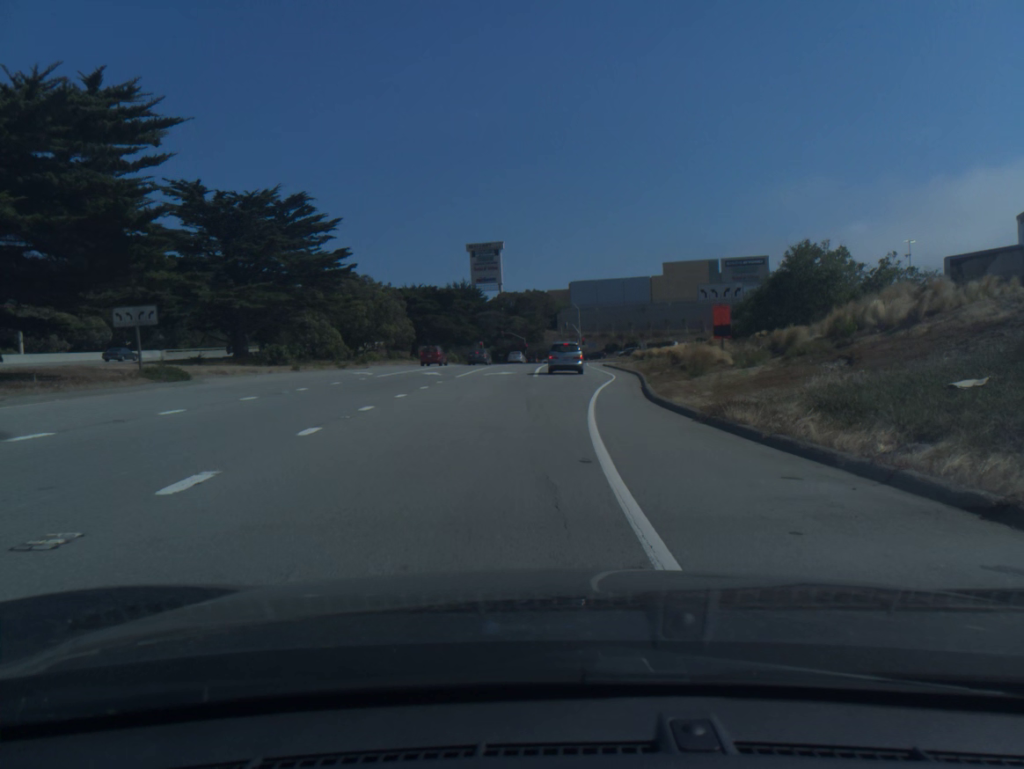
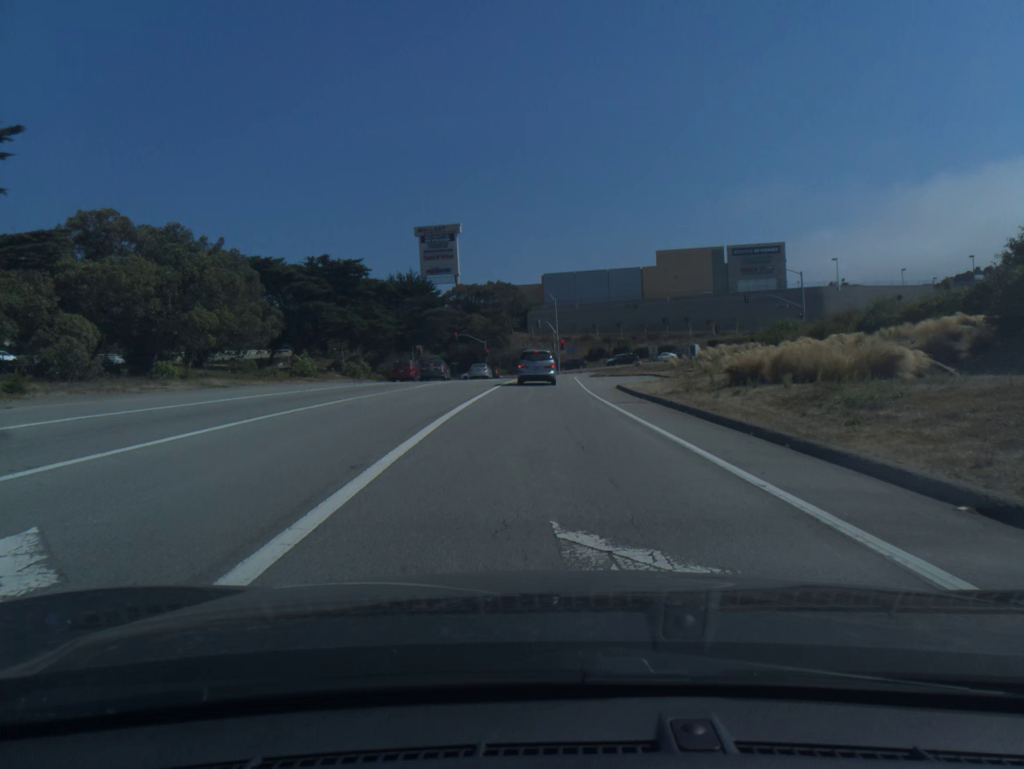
(+1.1, +37.9) m; +2°
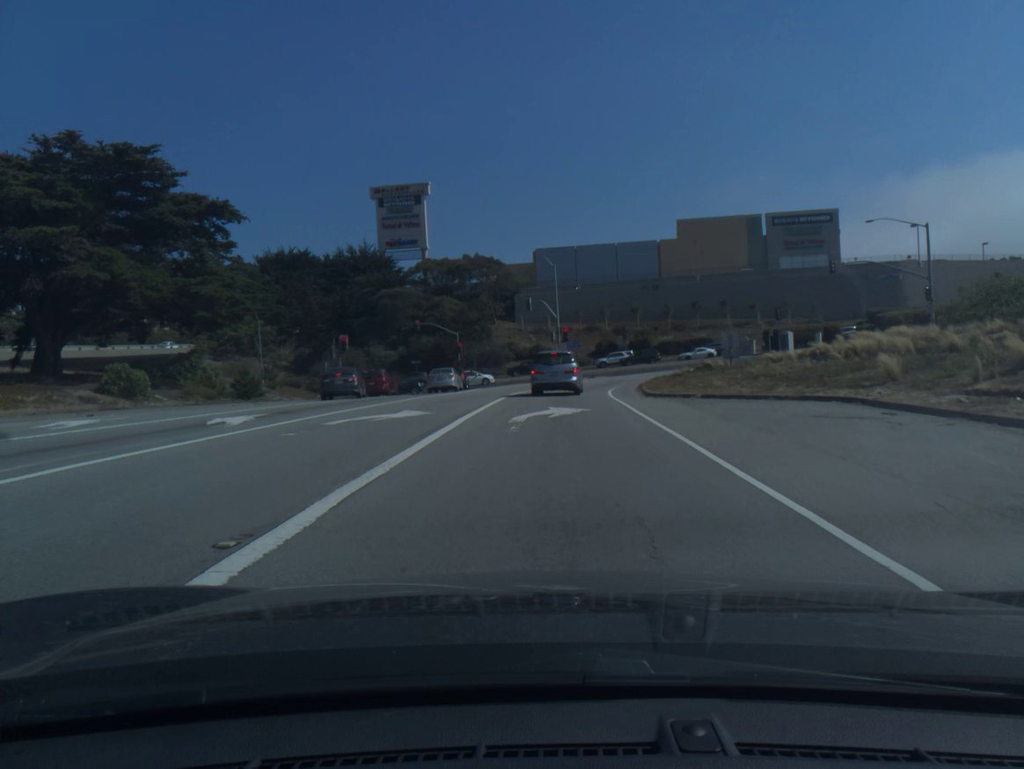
(-0.1, +32.9) m; +1°
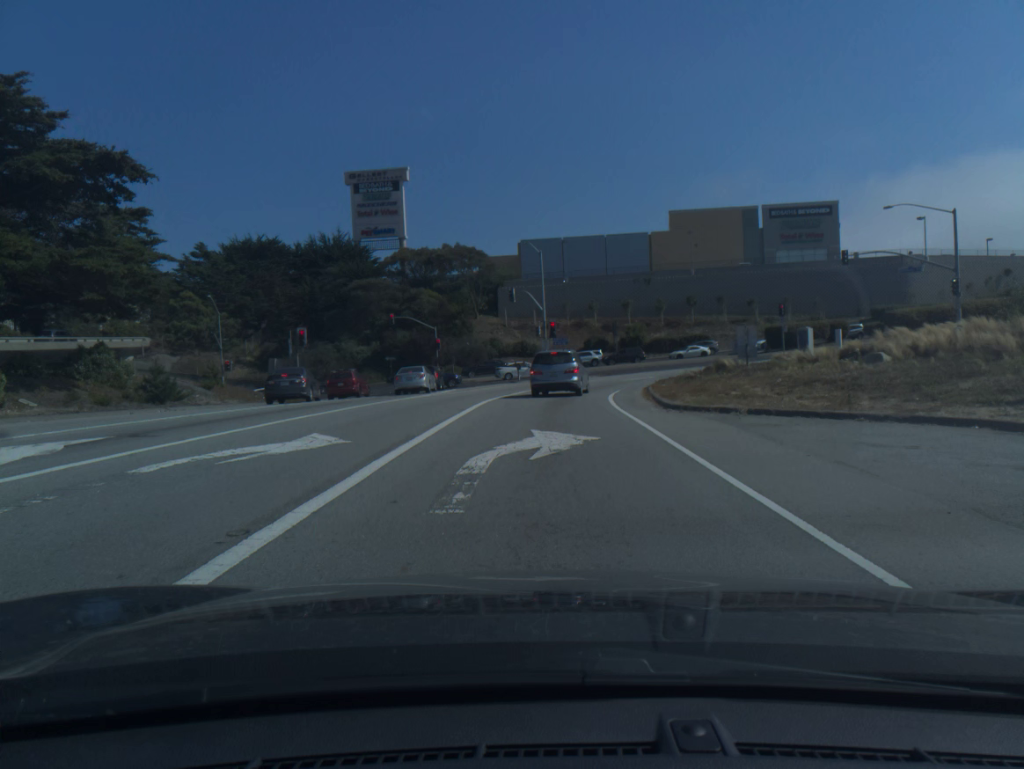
(+0.1, +6.8) m; +1°
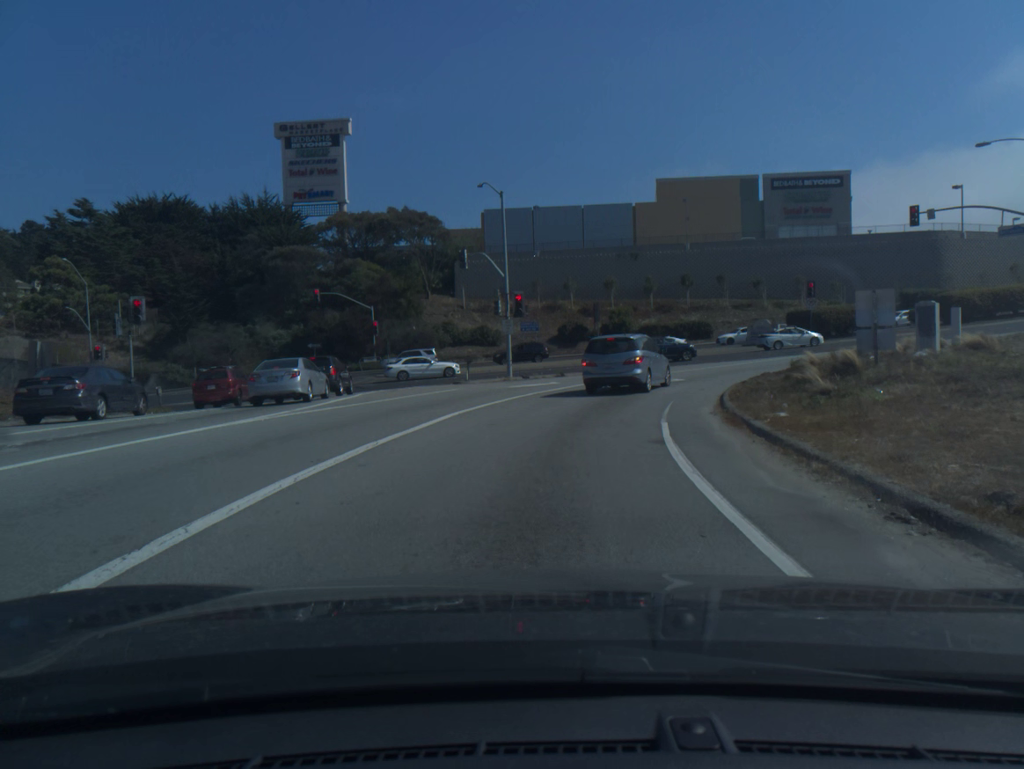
(+0.4, +18.0) m; +2°
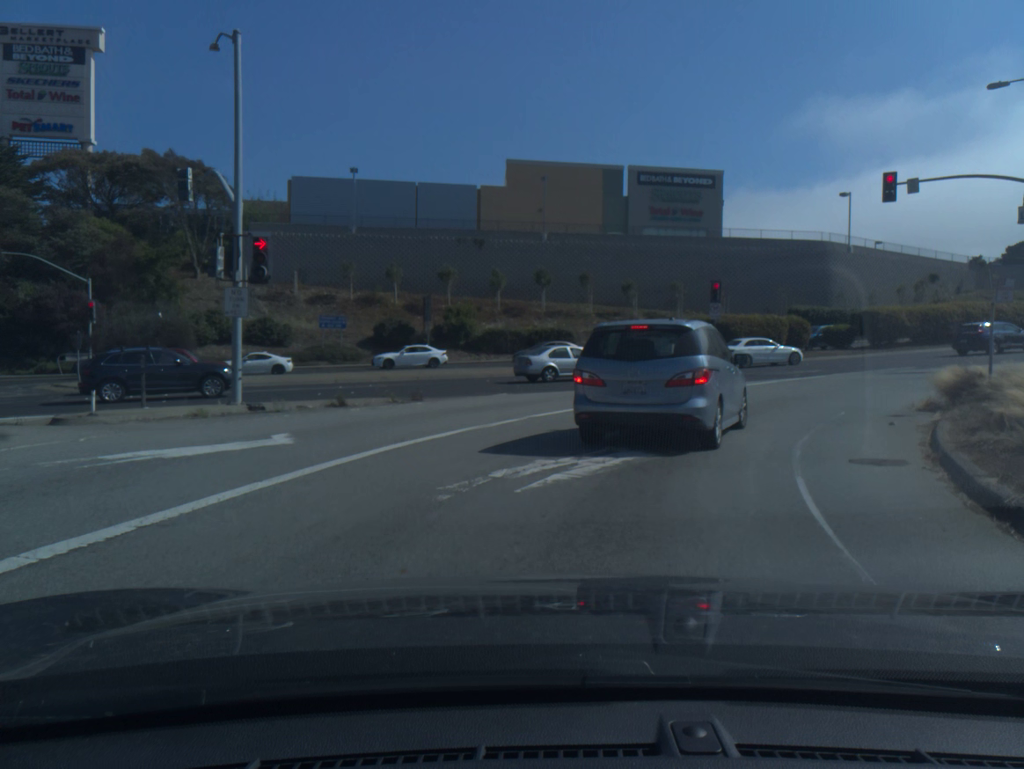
(+1.6, +18.9) m; +13°
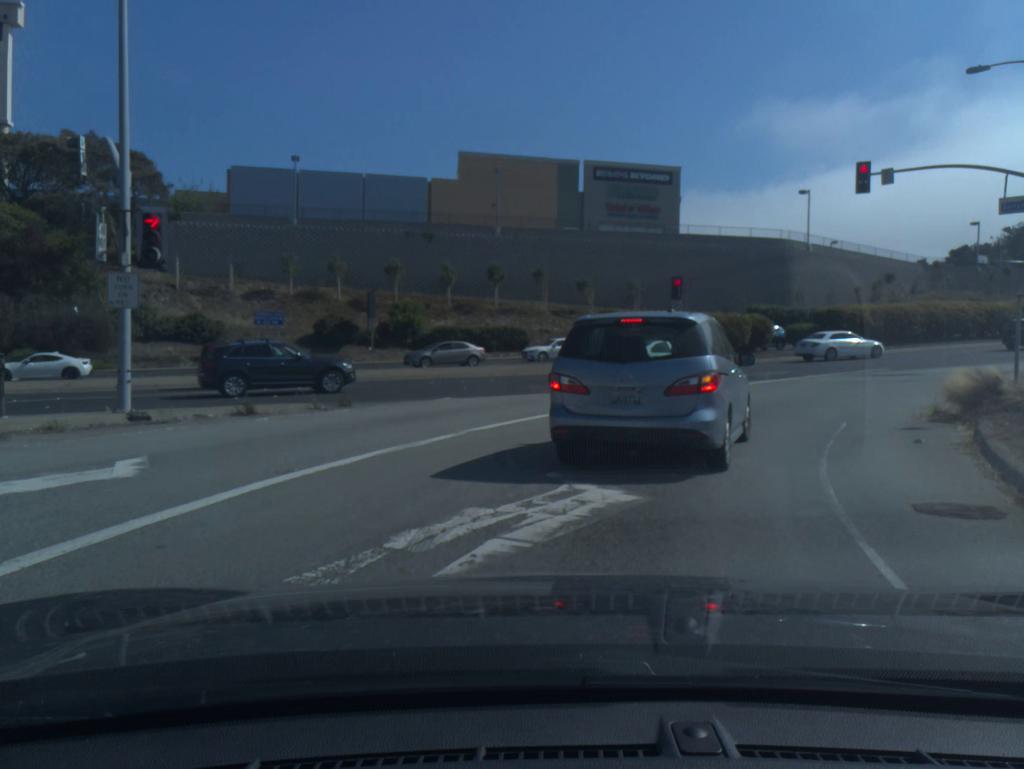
(+0.1, +2.9) m; +4°
